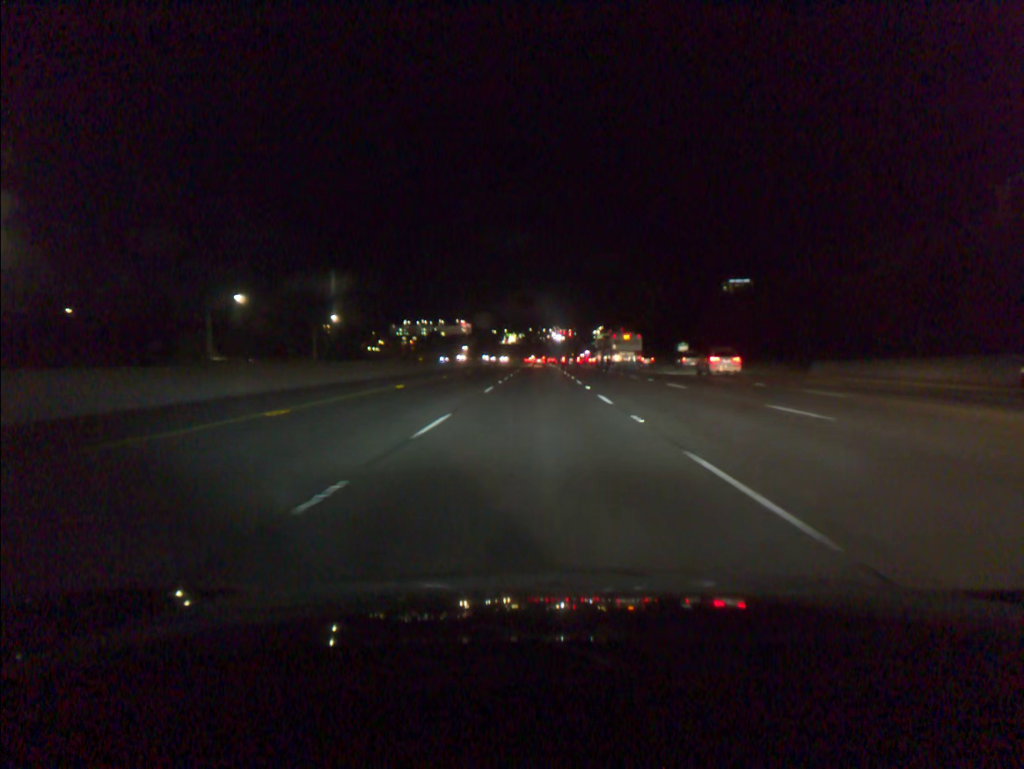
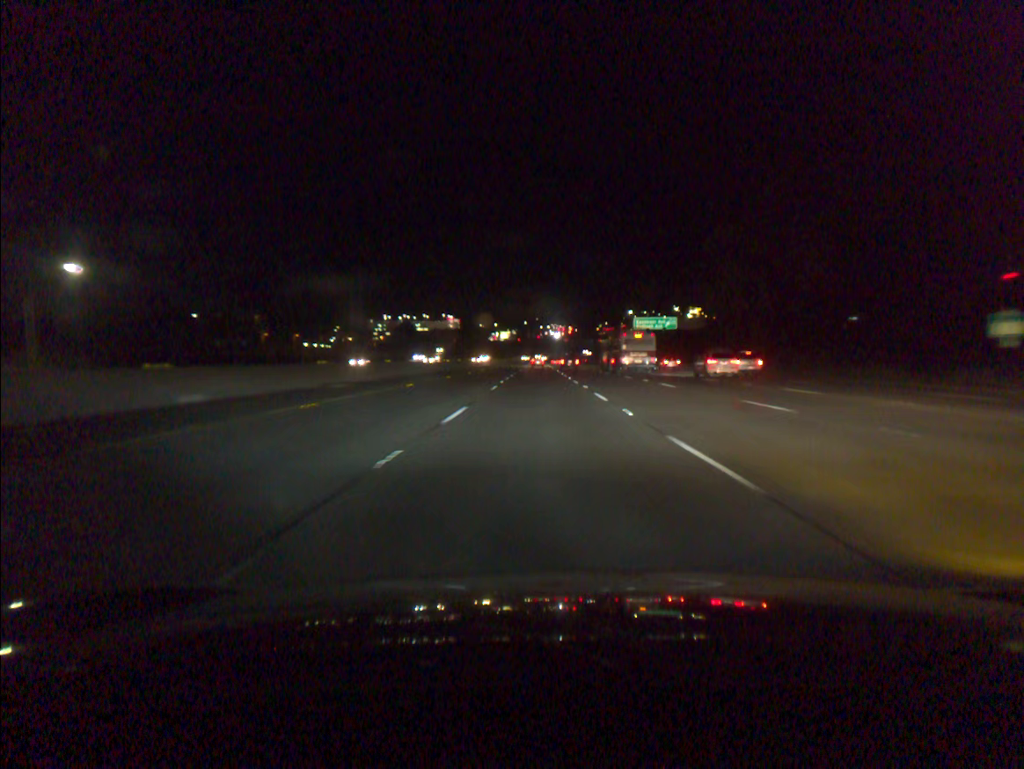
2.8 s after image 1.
(-0.3, +85.5) m; 0°
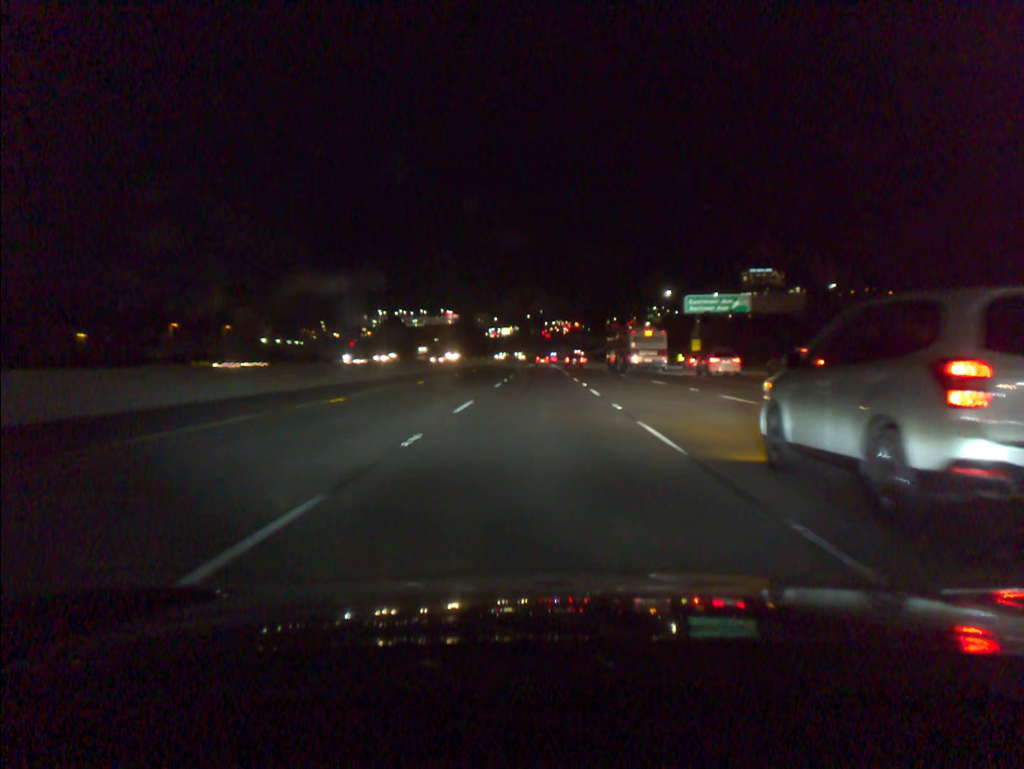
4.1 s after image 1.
(0.0, +41.2) m; 0°
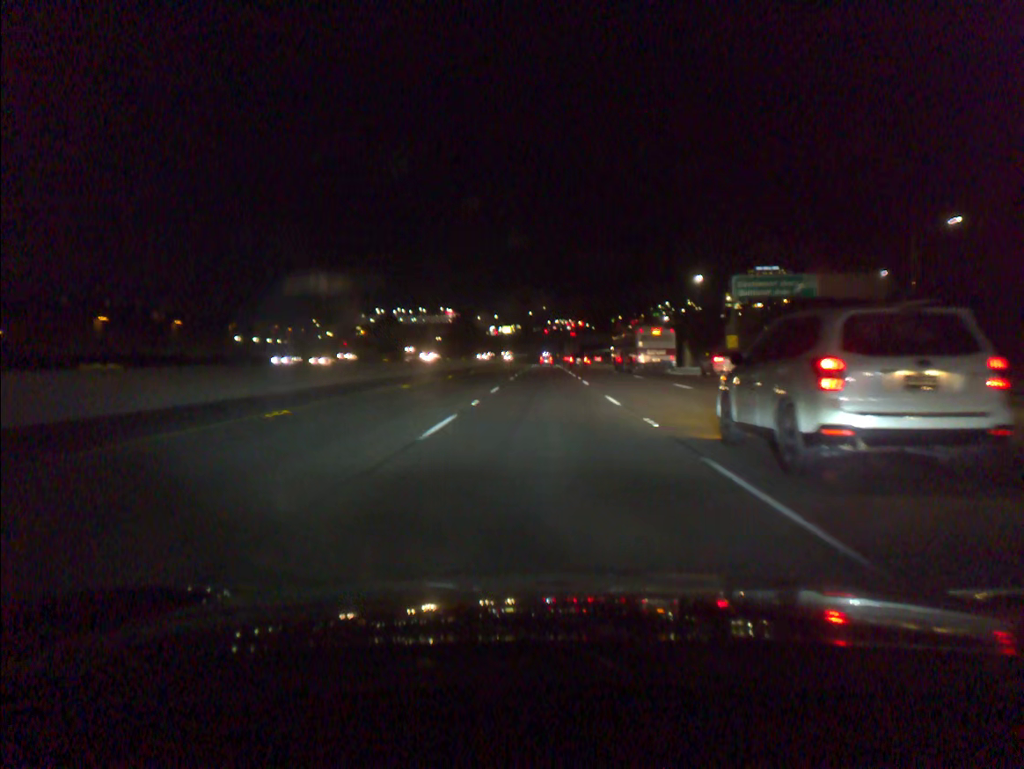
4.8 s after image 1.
(0.0, +19.8) m; 0°
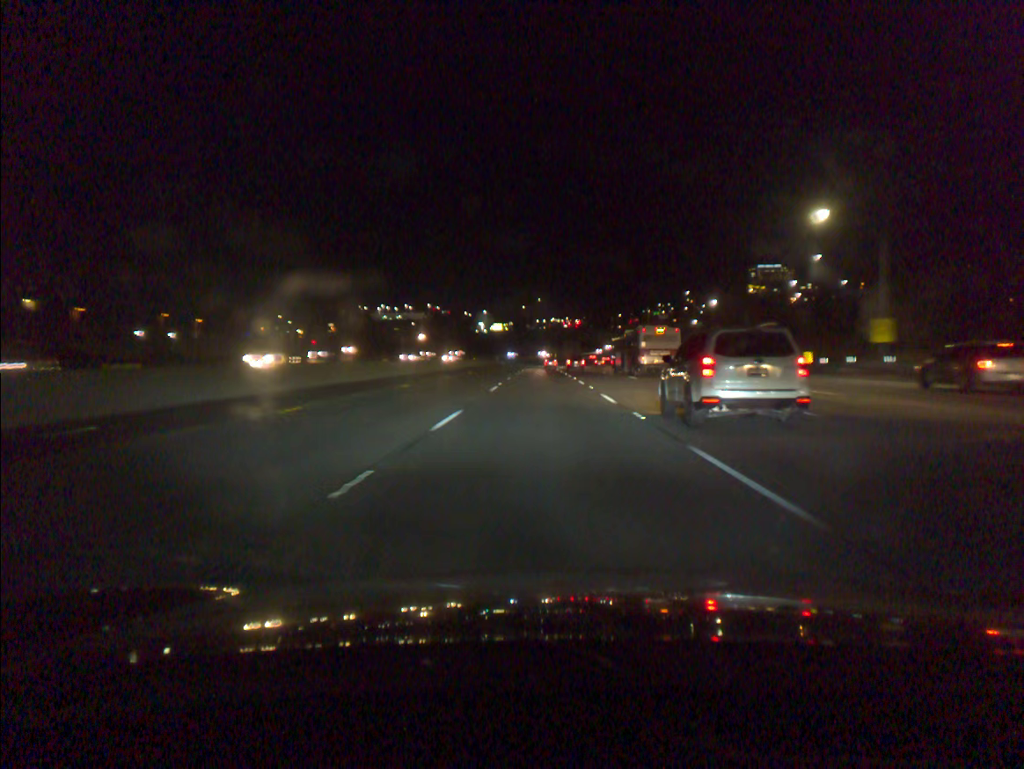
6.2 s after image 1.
(+0.1, +42.8) m; 0°
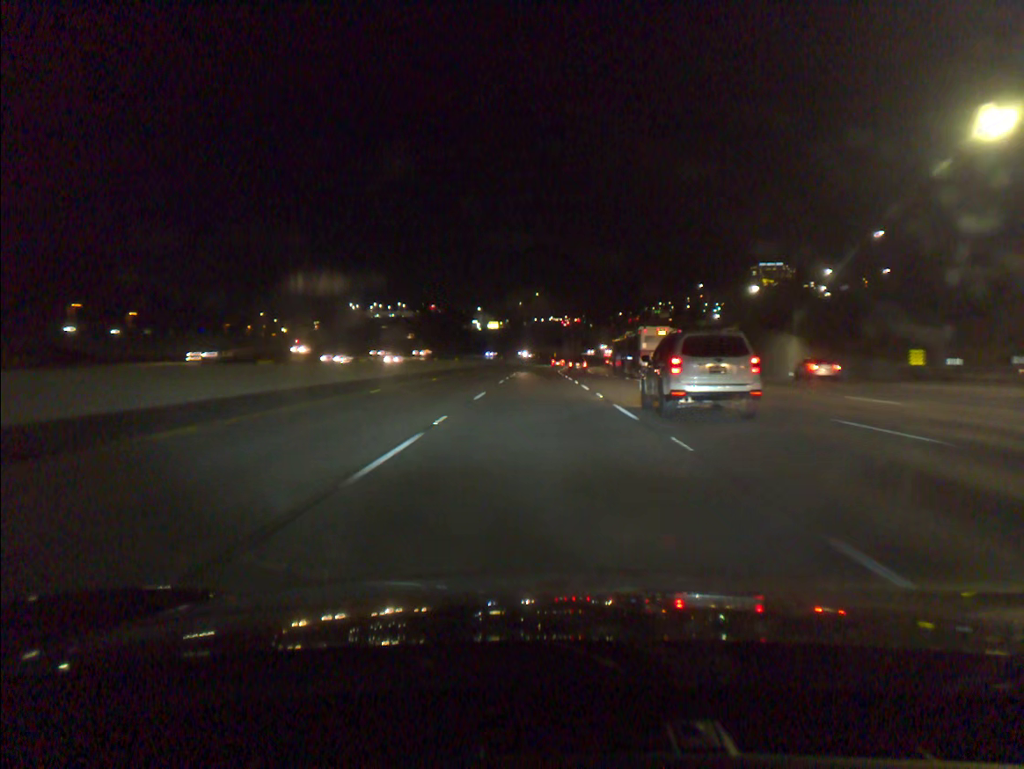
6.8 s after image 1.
(0.0, +19.9) m; 0°
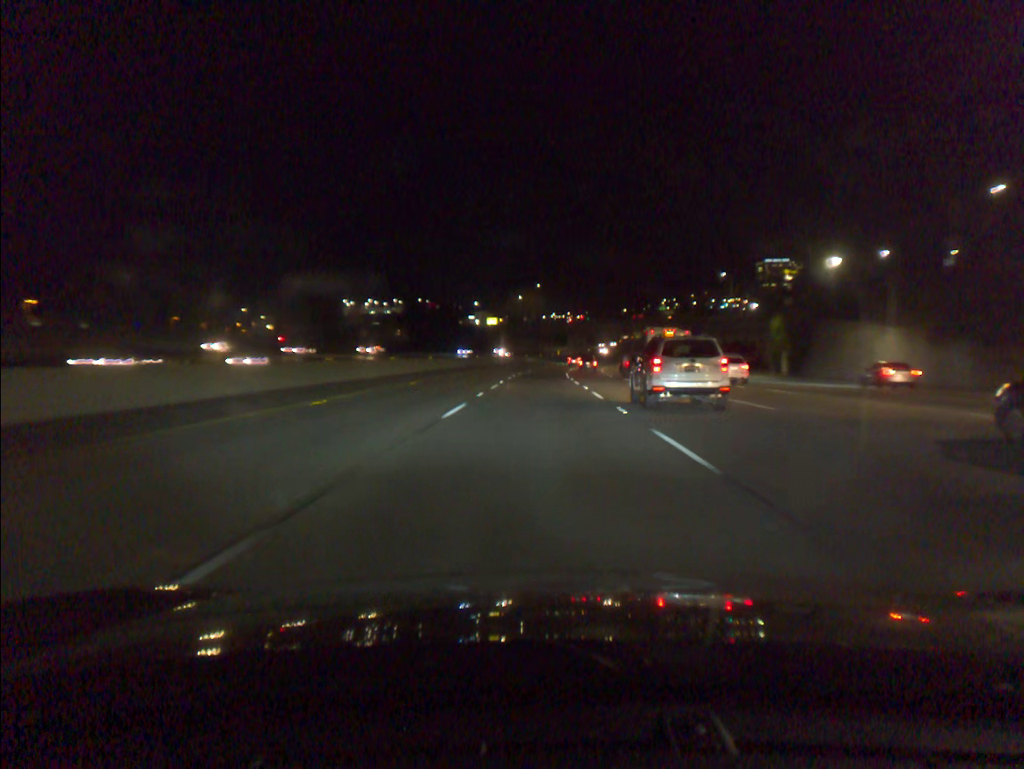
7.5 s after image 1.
(0.0, +21.4) m; 0°
